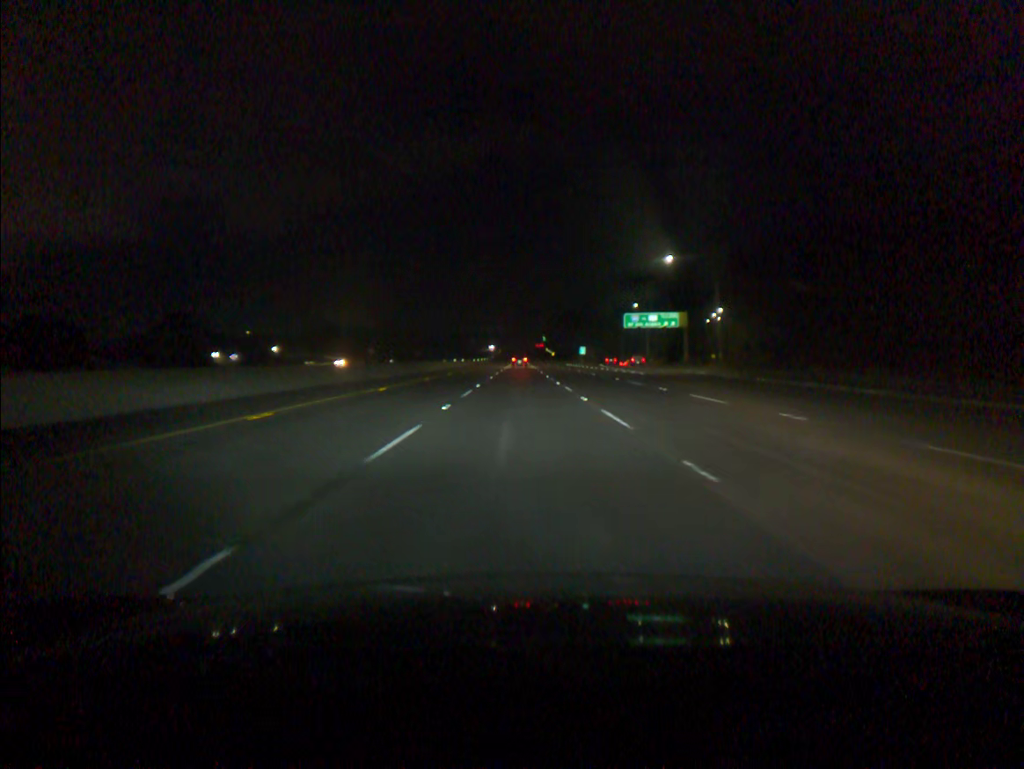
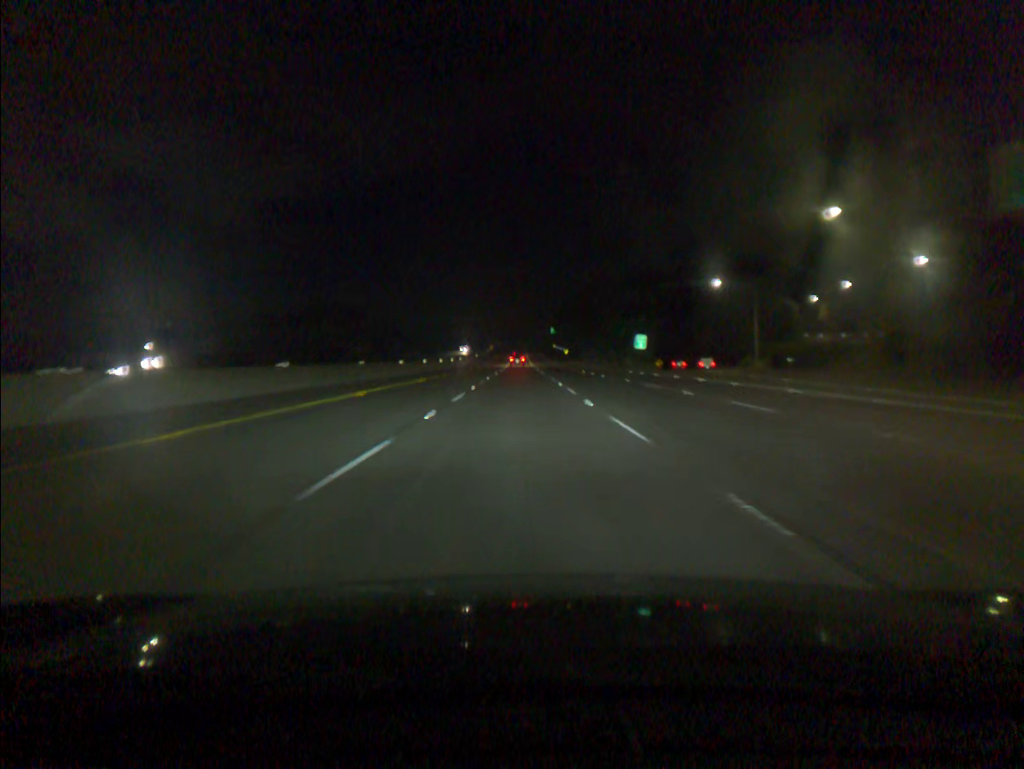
(+0.1, +91.6) m; 0°
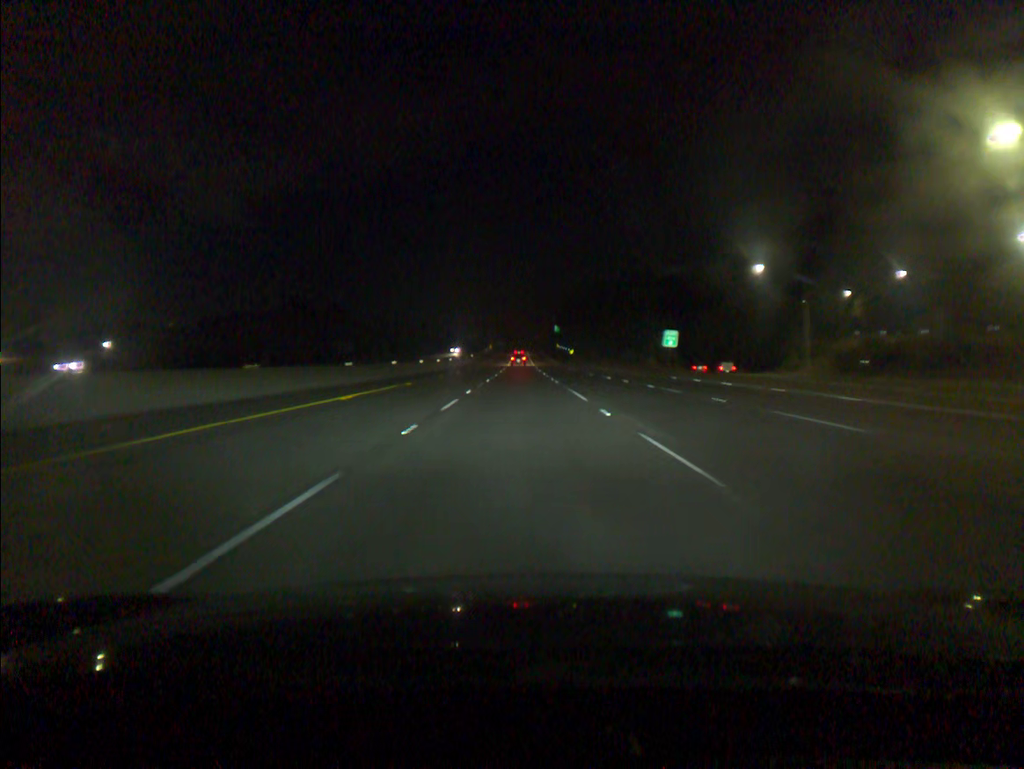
(0.0, +18.3) m; 0°
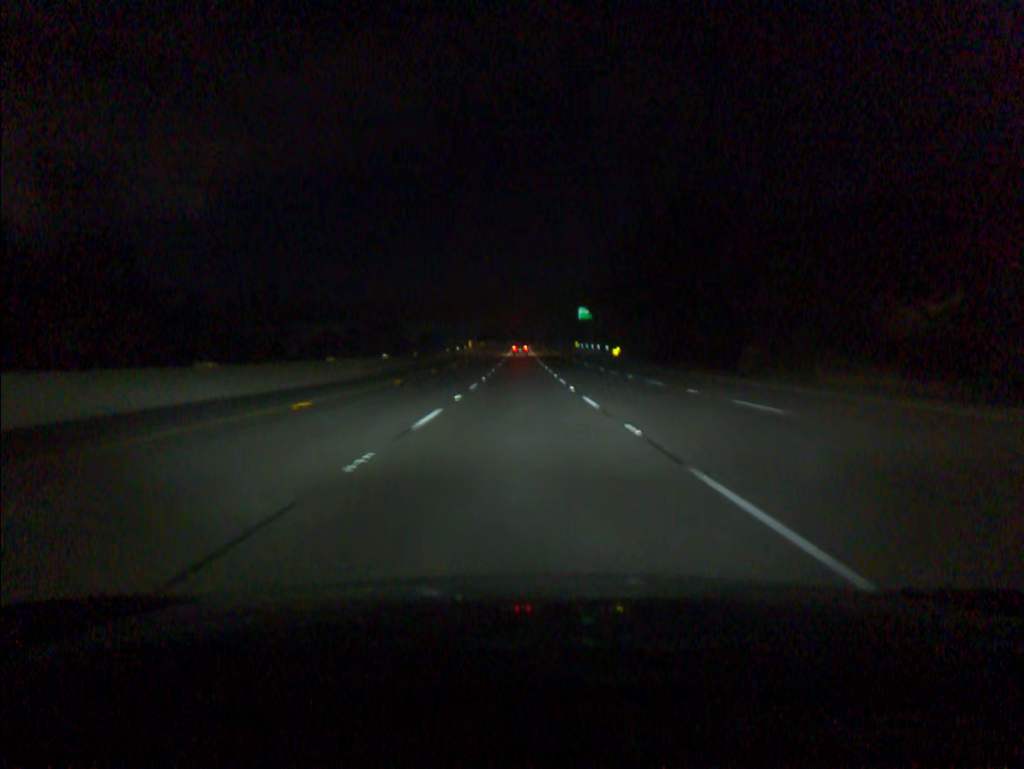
(+0.3, +91.2) m; 0°
